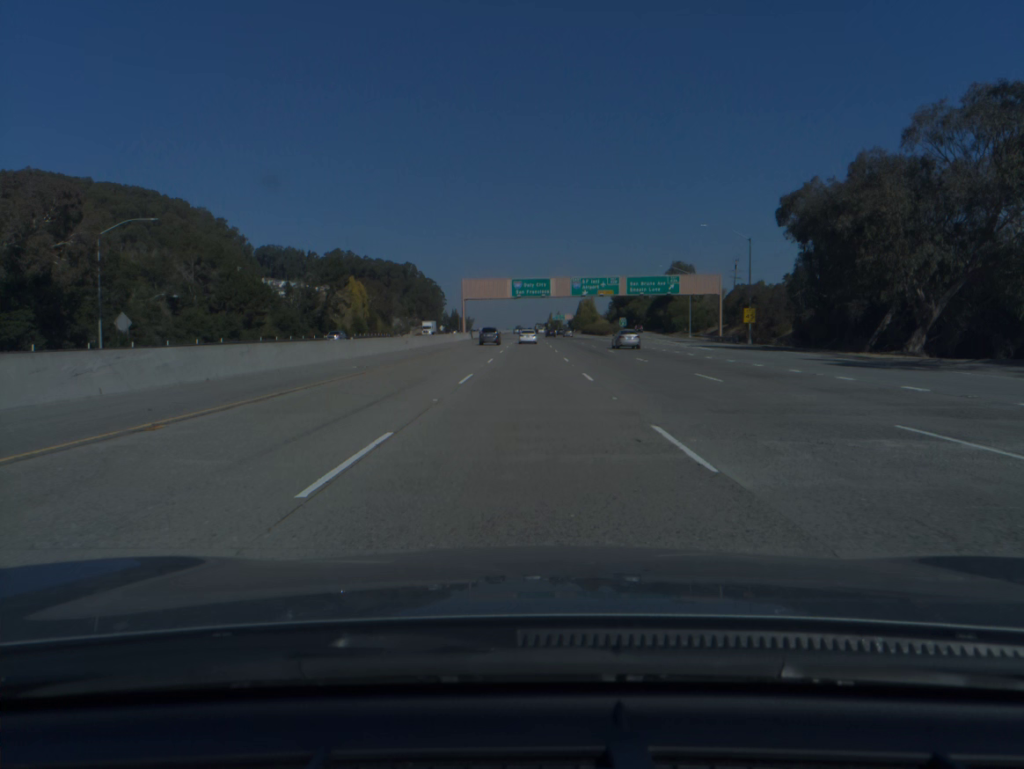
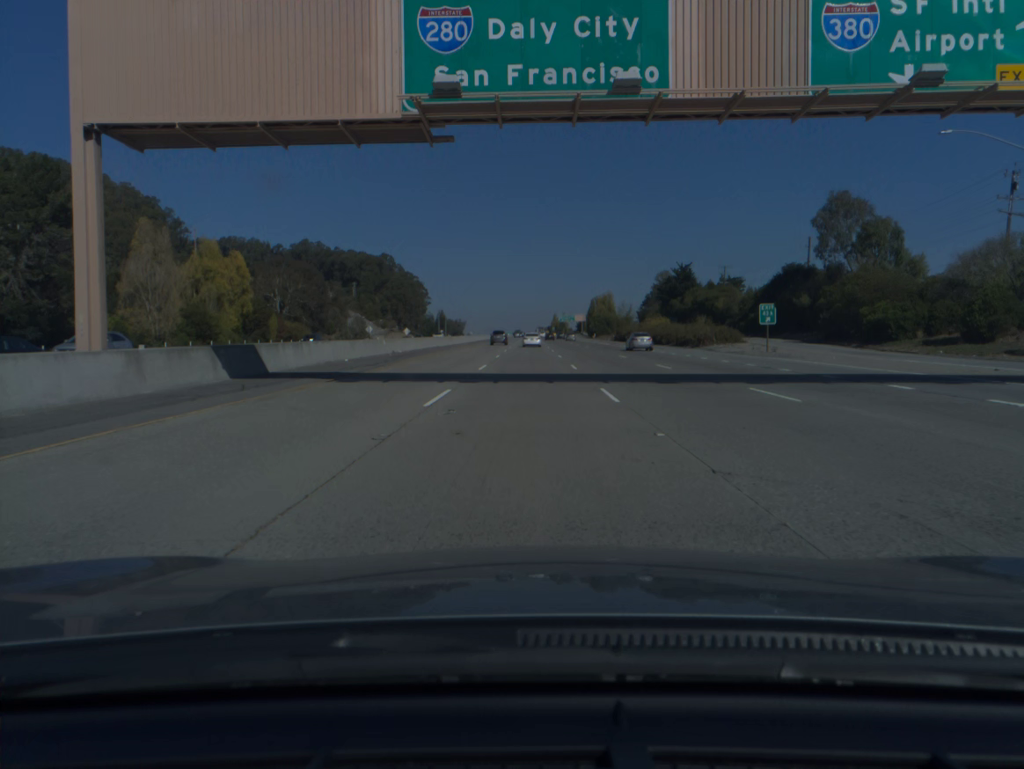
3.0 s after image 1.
(0.0, +94.6) m; 0°
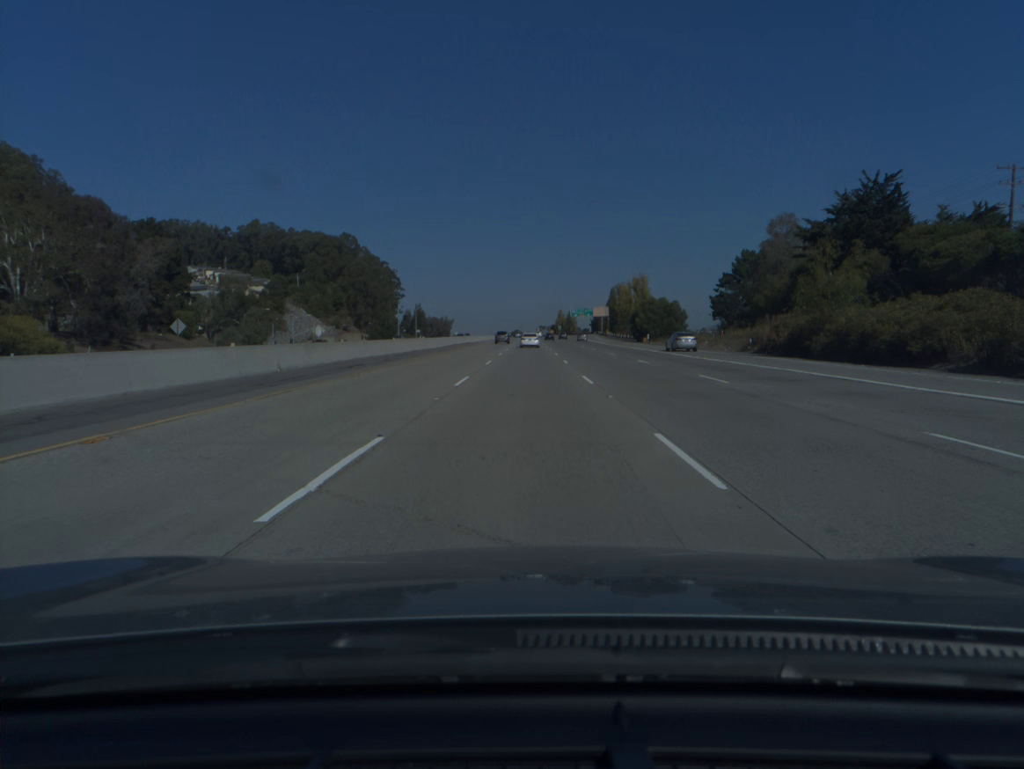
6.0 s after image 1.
(0.0, +96.1) m; 0°
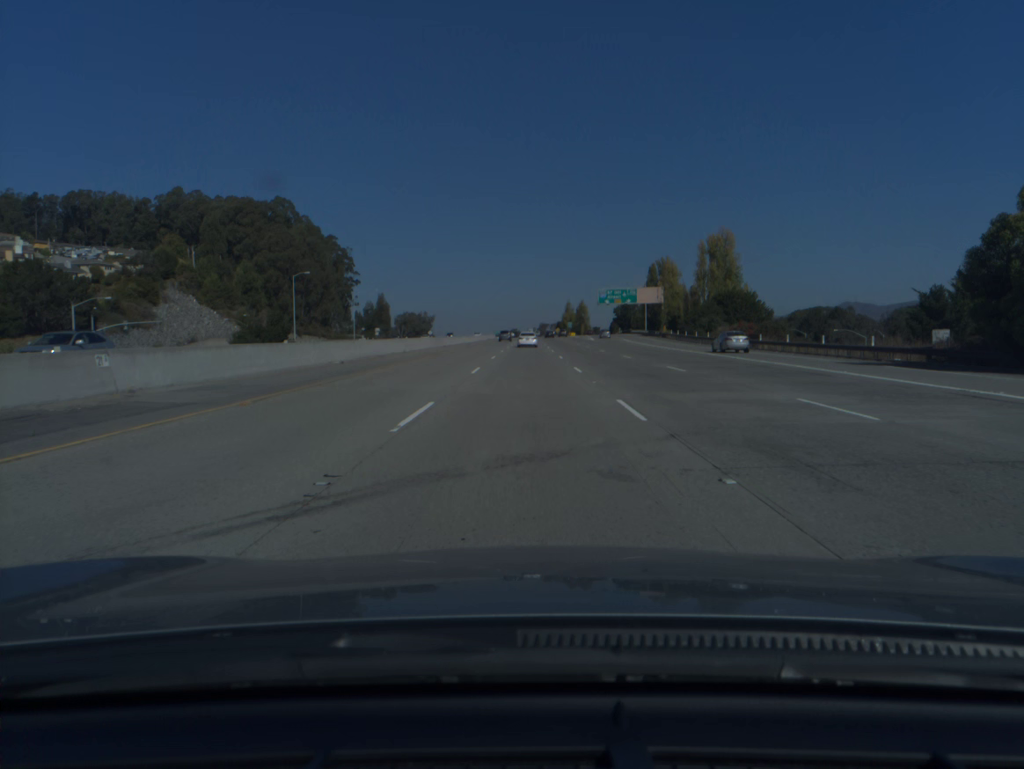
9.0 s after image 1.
(-0.1, +97.0) m; 0°
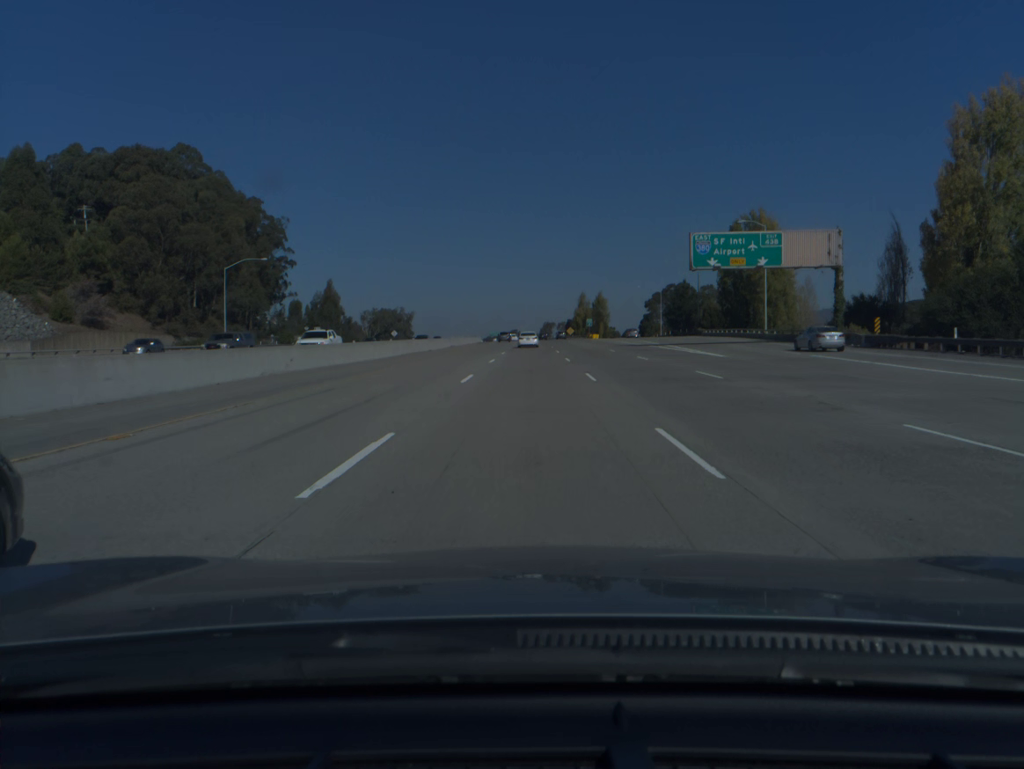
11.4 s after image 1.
(-0.2, +77.7) m; 0°
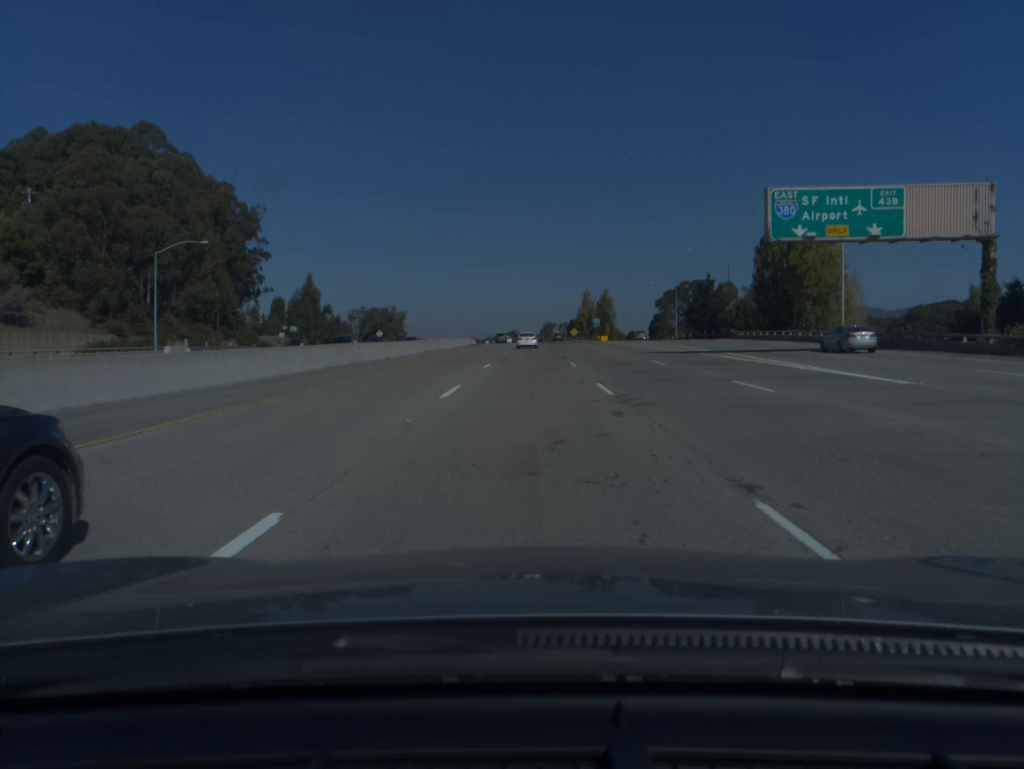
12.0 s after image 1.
(0.0, +19.4) m; 0°
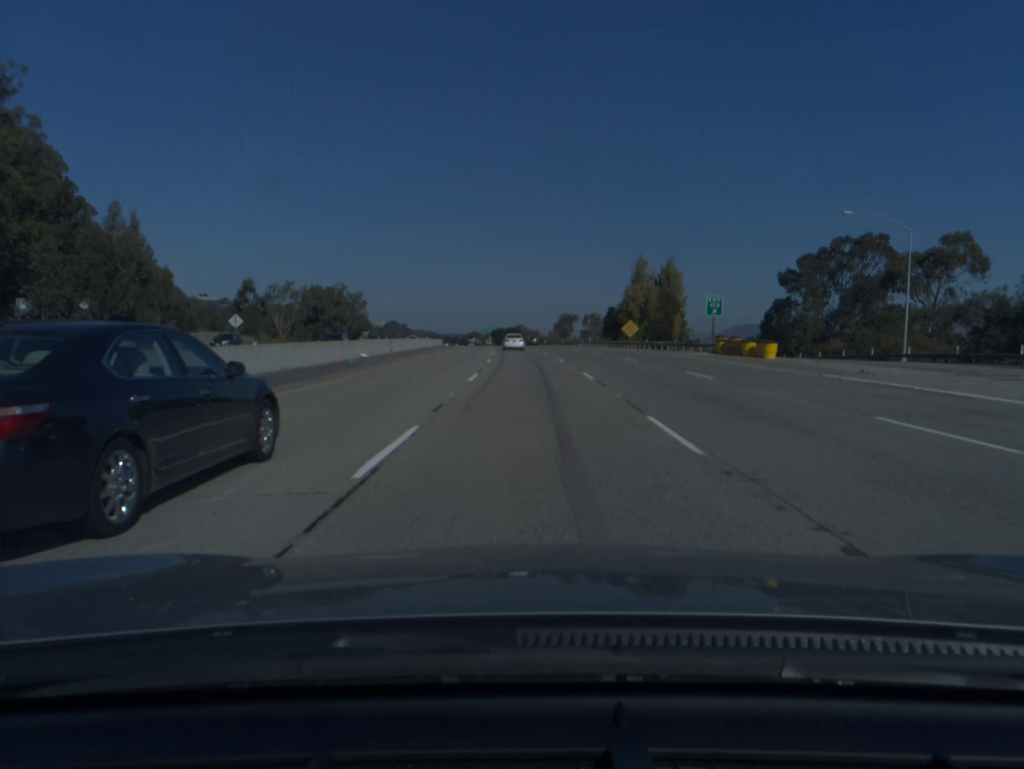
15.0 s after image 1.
(-0.3, +96.6) m; -1°
